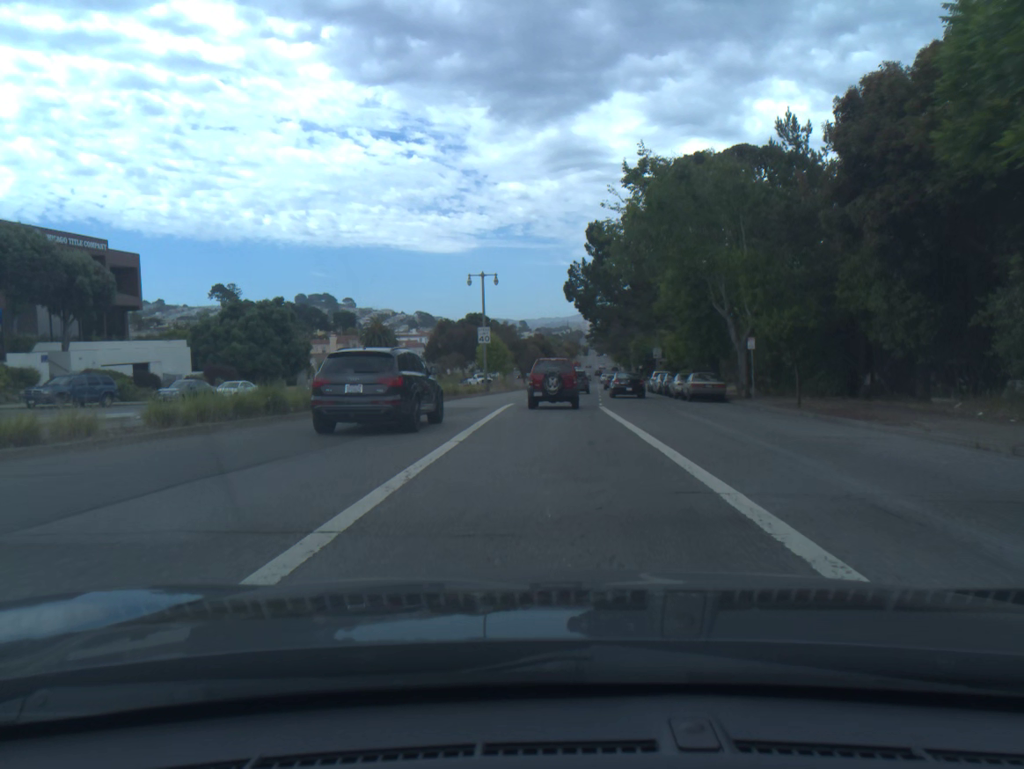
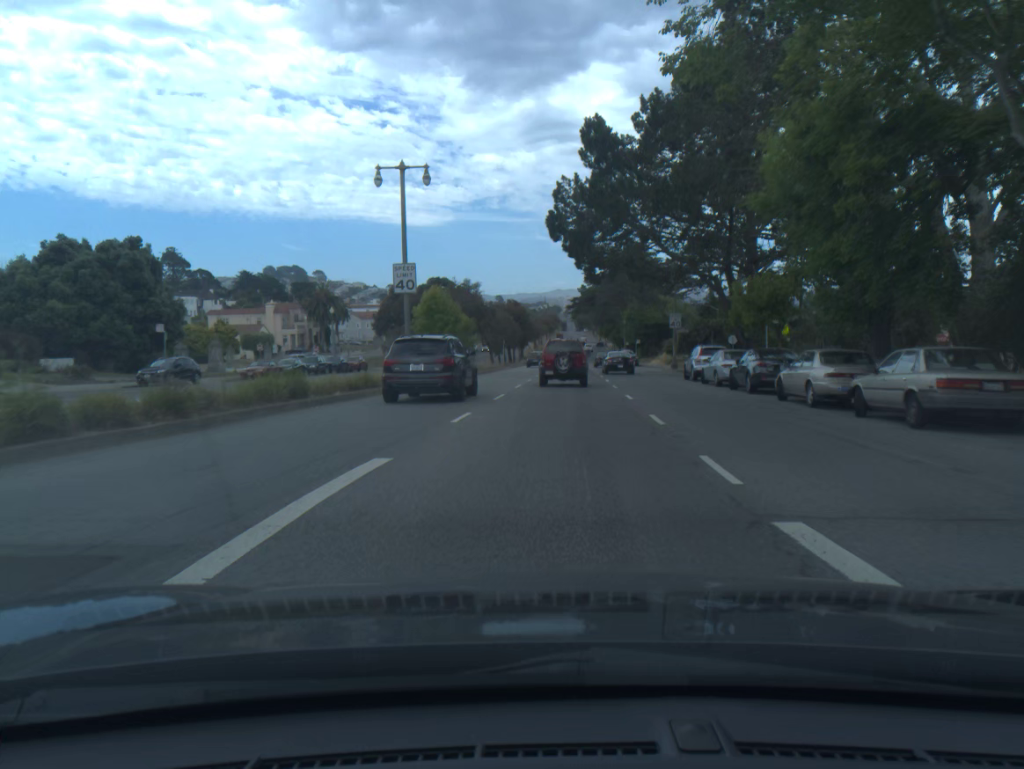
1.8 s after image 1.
(+0.3, +24.4) m; +2°
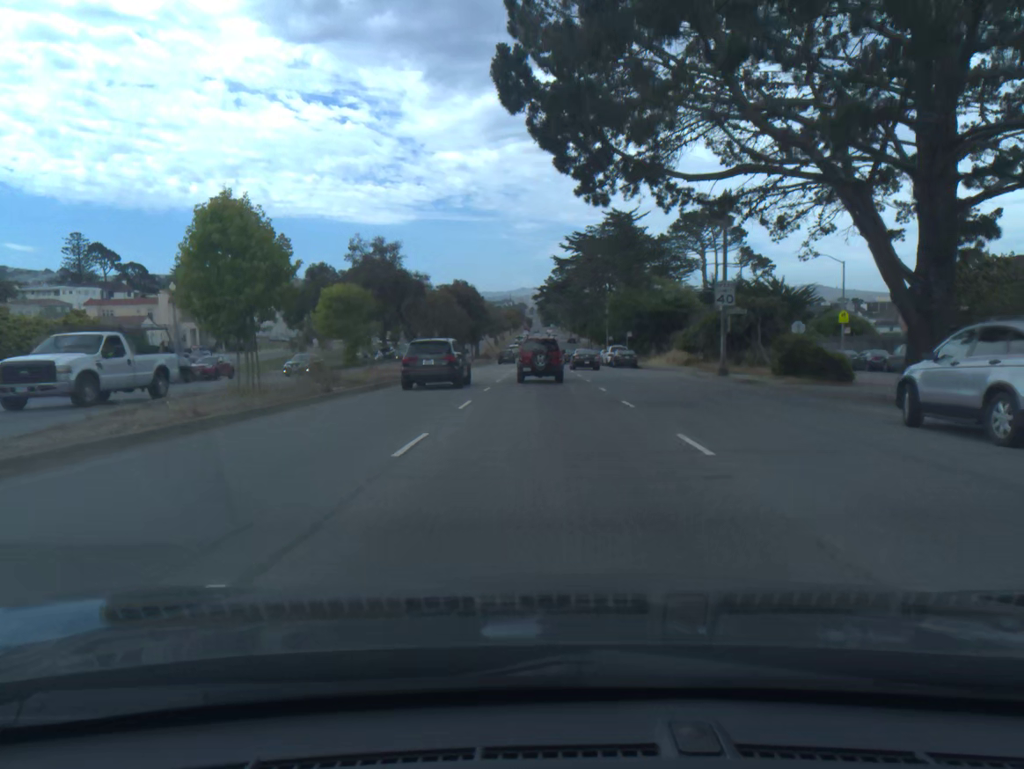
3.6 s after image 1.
(+0.6, +26.9) m; +3°
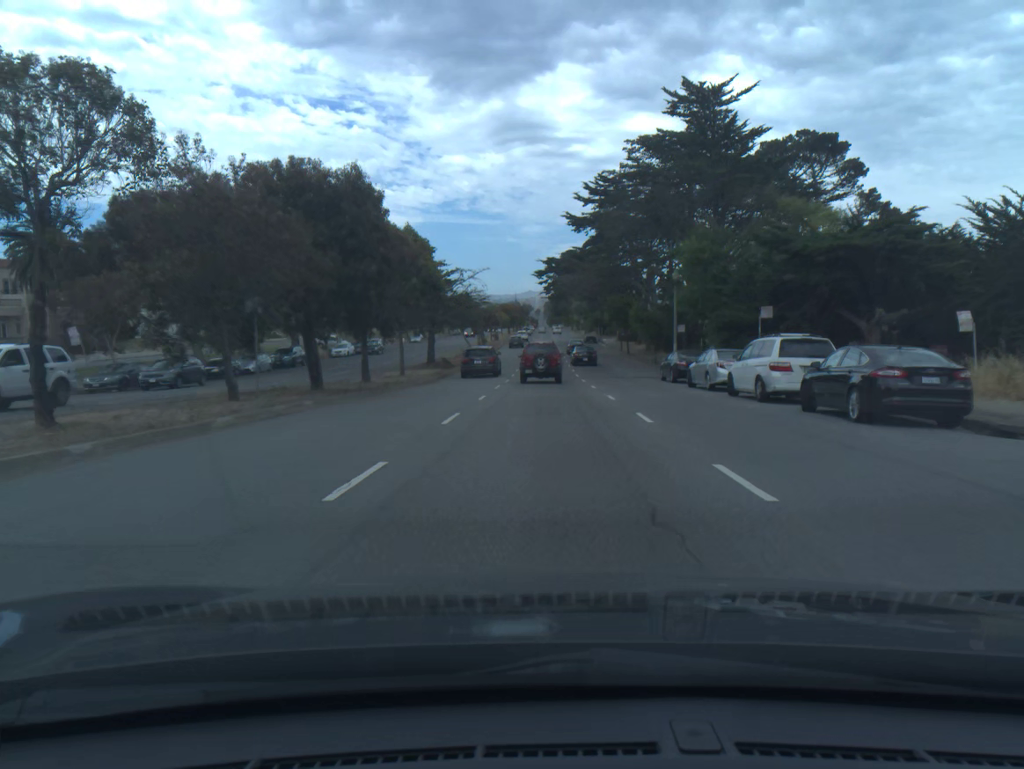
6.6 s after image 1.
(-0.1, +46.7) m; 0°
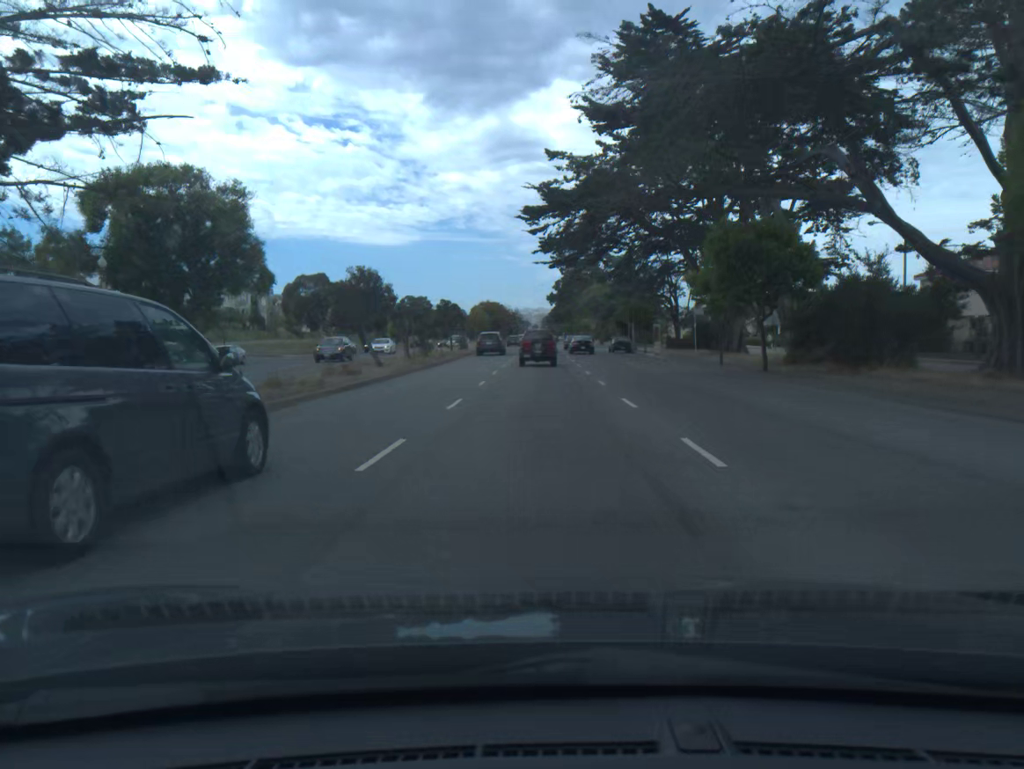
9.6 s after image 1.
(+0.2, +48.8) m; 0°
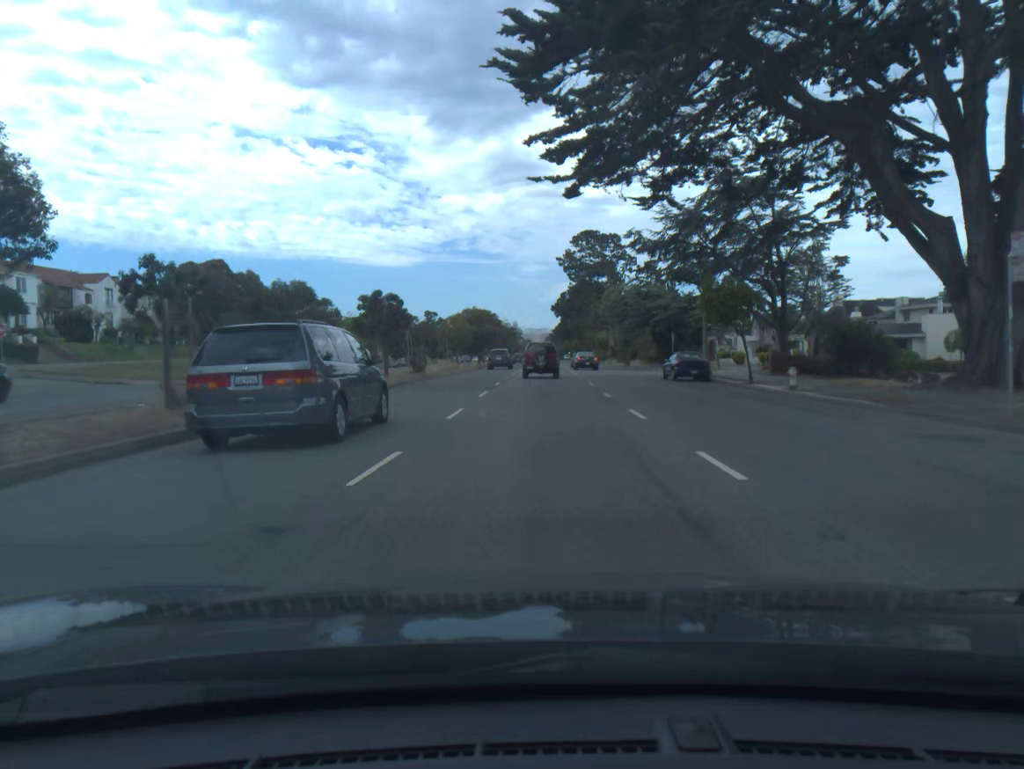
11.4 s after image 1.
(0.0, +29.8) m; 0°
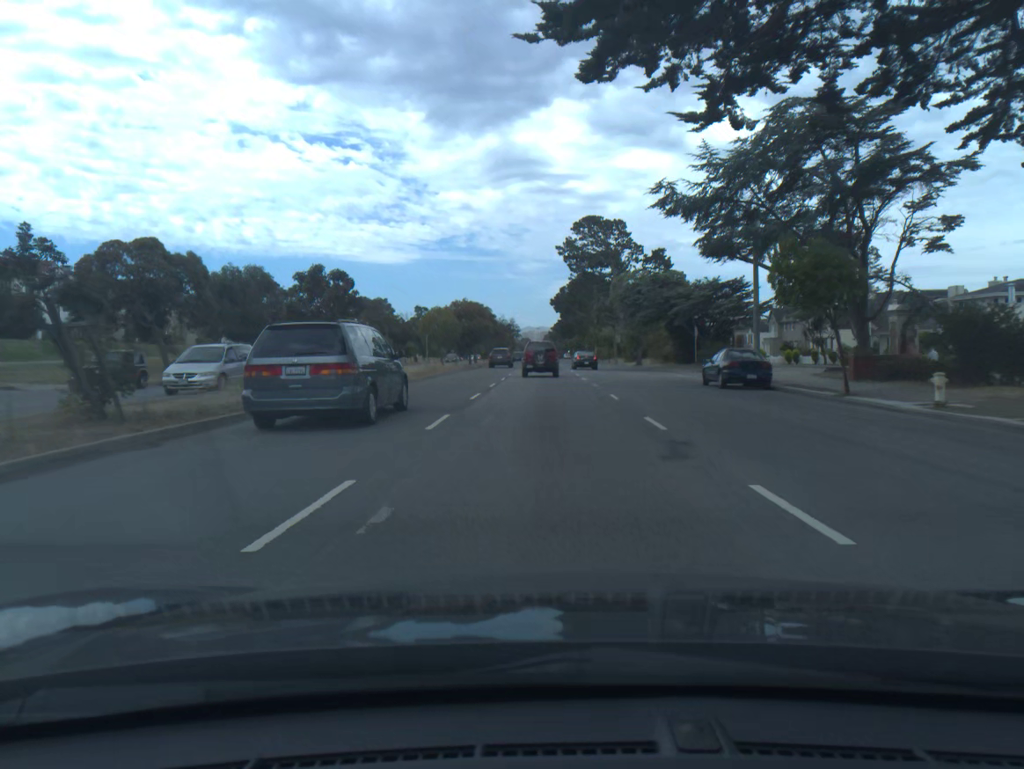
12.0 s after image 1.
(0.0, +9.9) m; 0°
